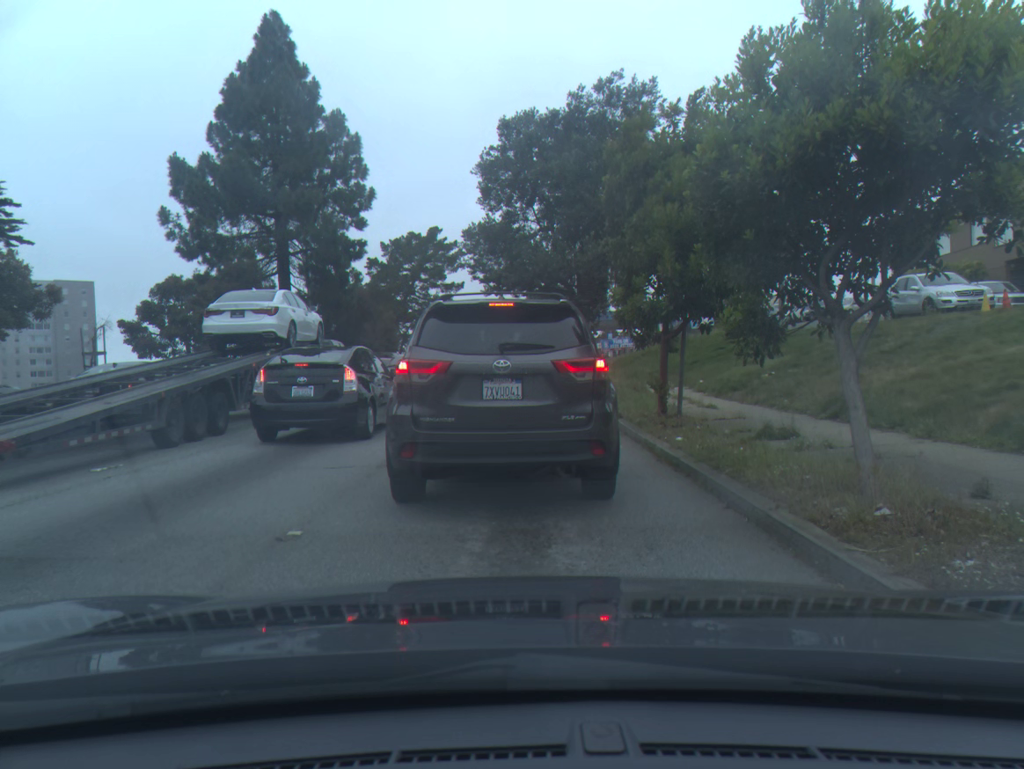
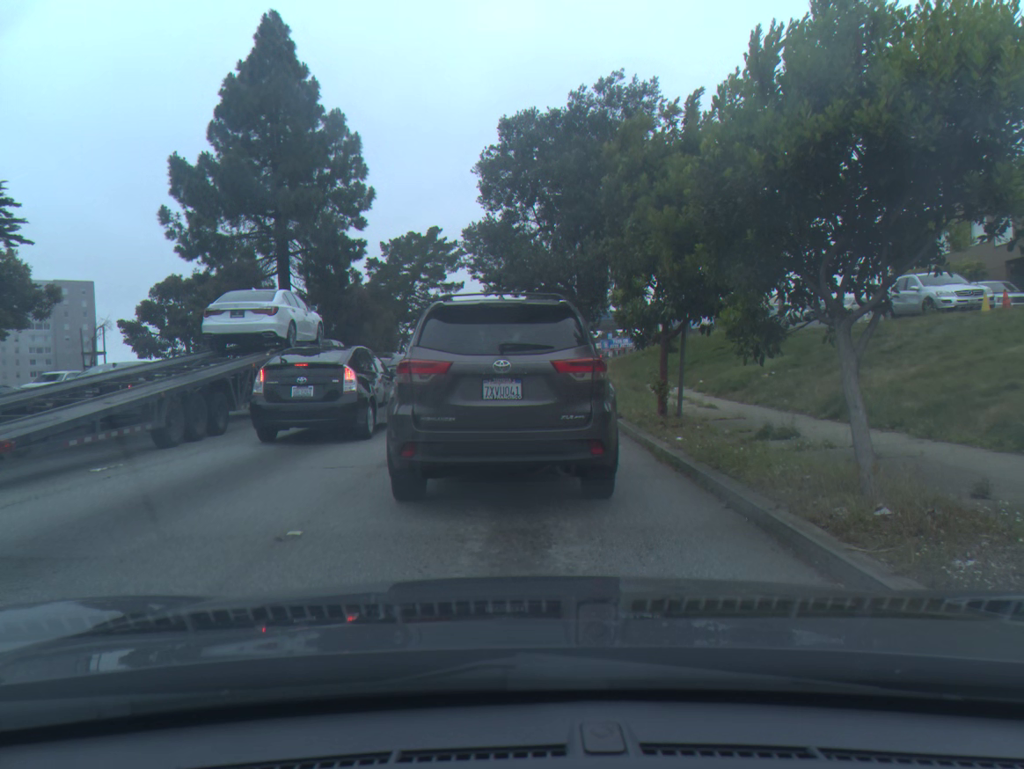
(0.0, 0.0) m; 0°
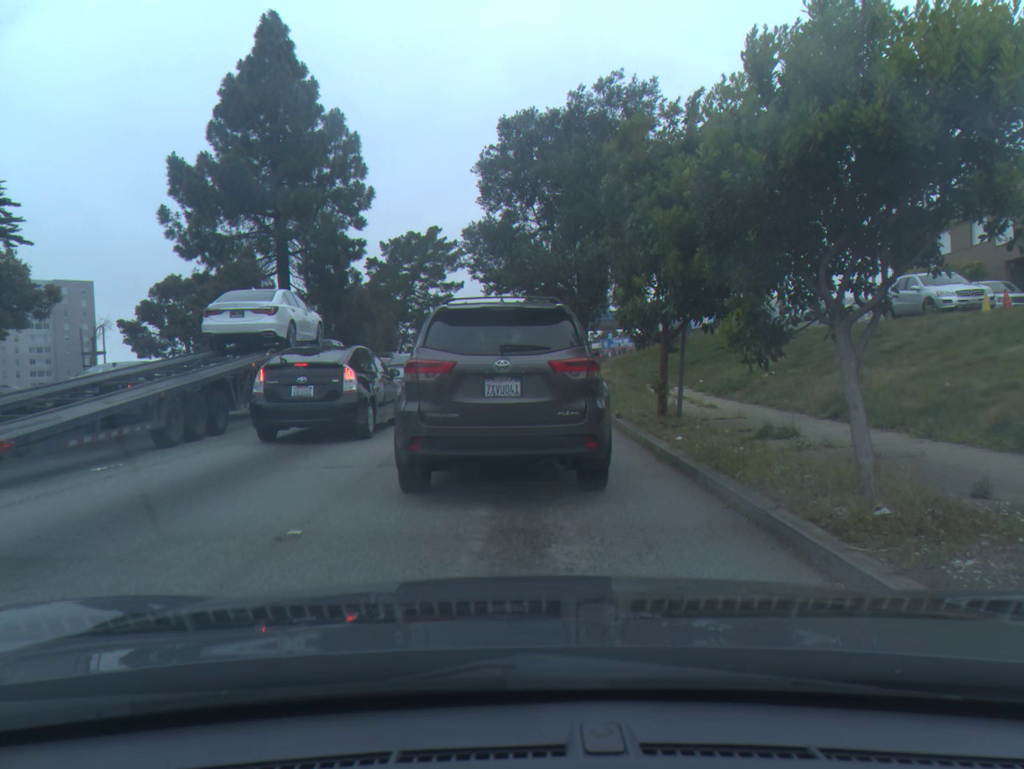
(0.0, 0.0) m; 0°
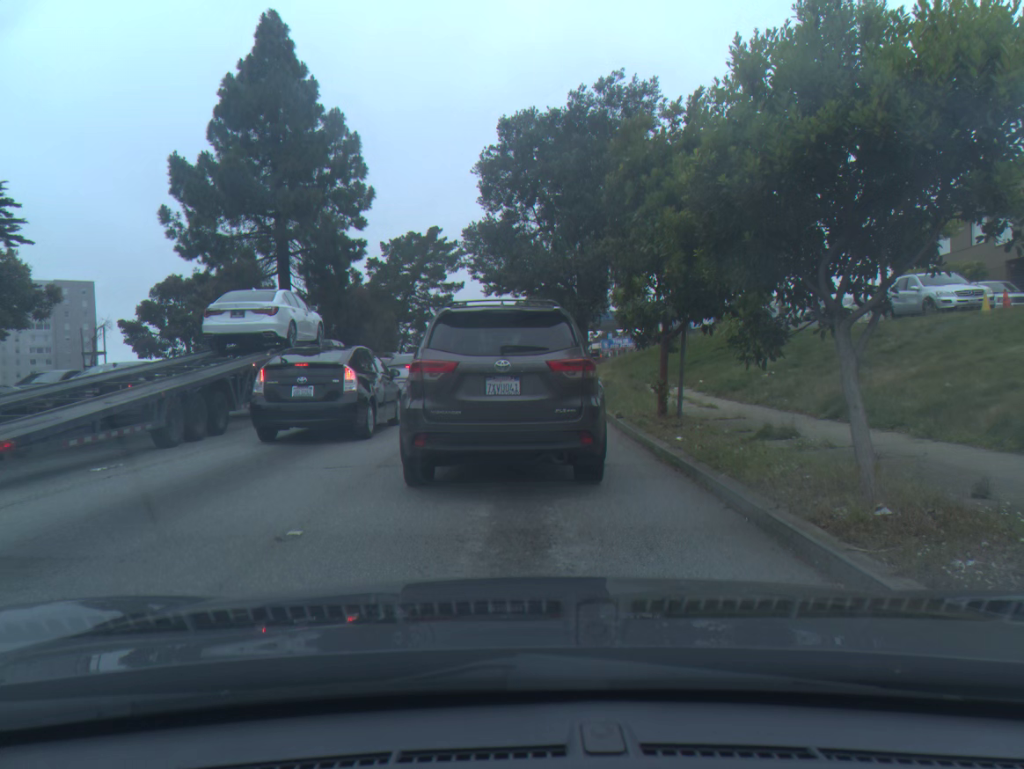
(0.0, 0.0) m; 0°
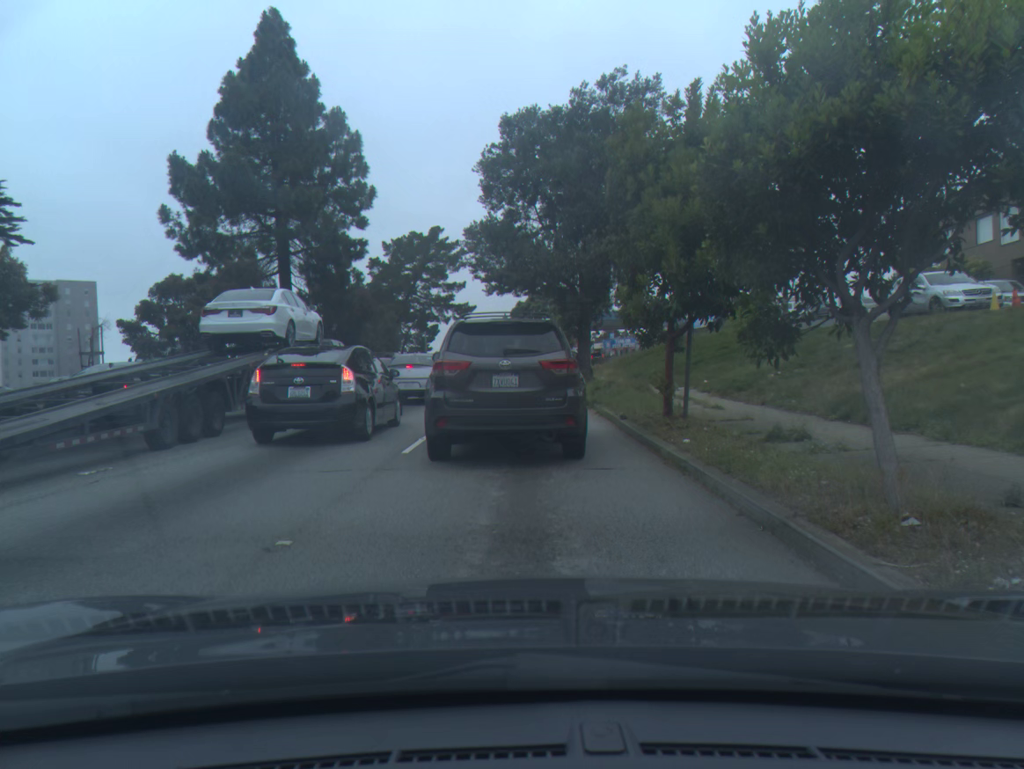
(0.0, +0.3) m; 0°
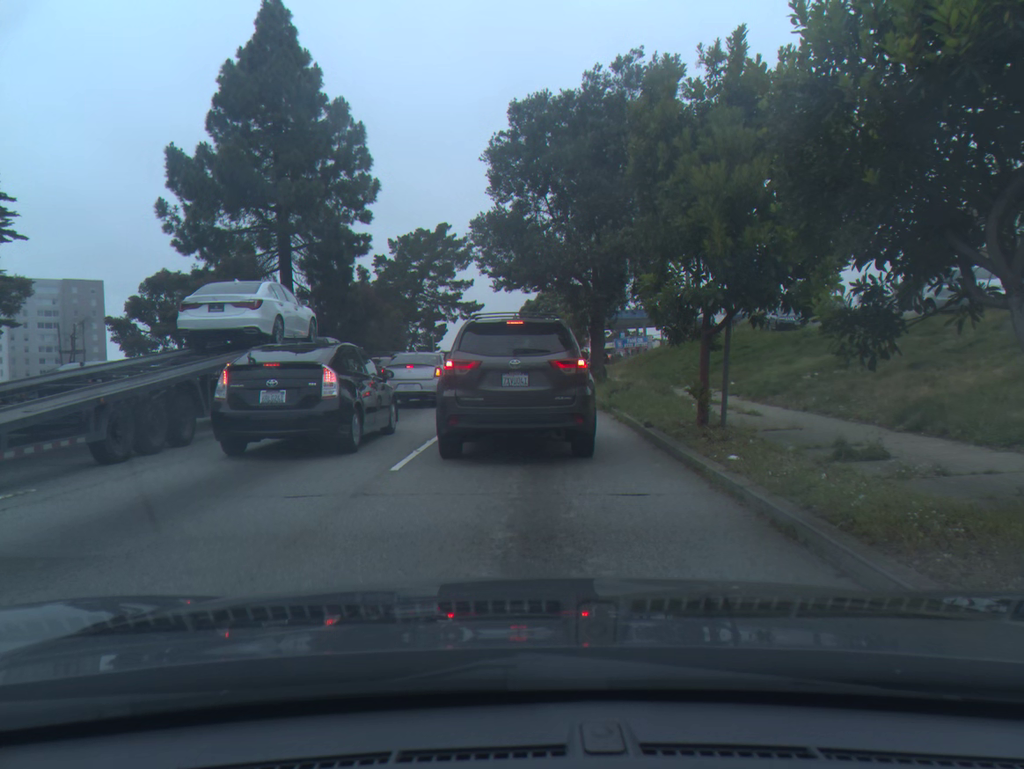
(0.0, +1.6) m; -1°
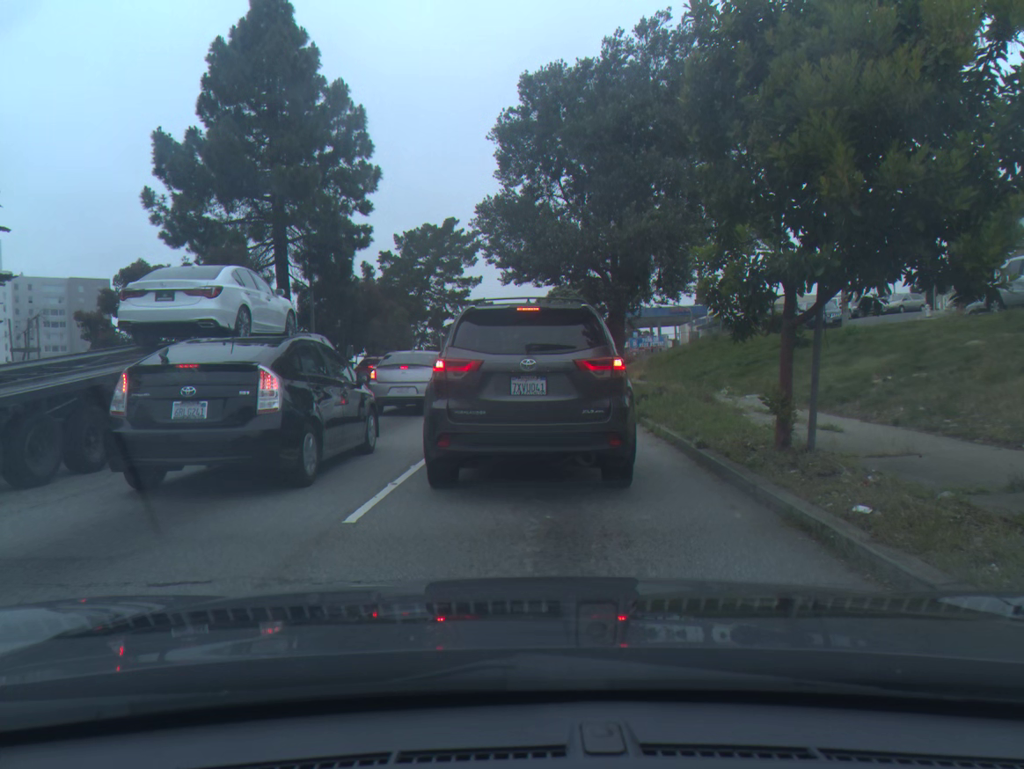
(-0.1, +2.8) m; -1°
